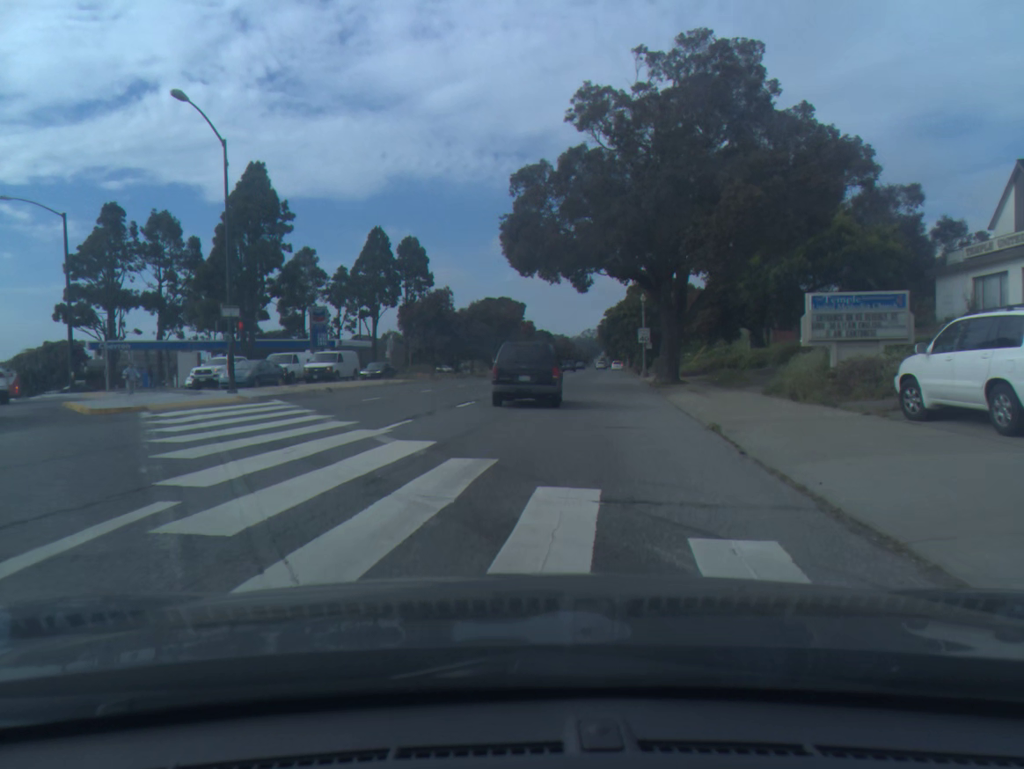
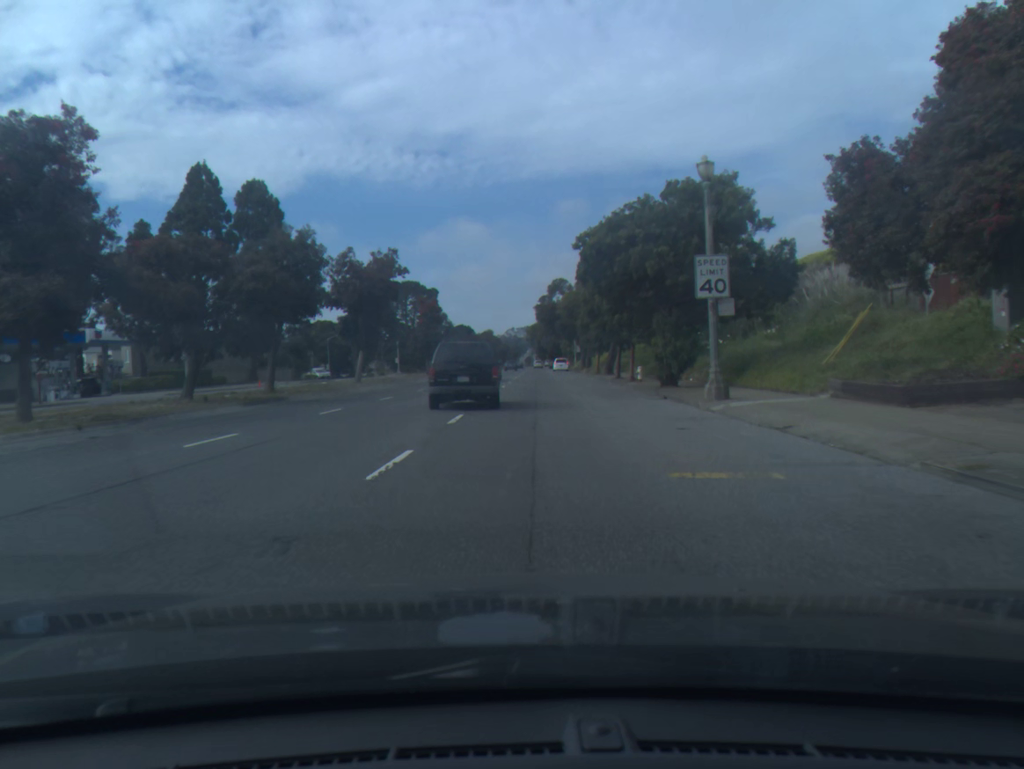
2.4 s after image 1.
(+2.6, +41.1) m; +6°
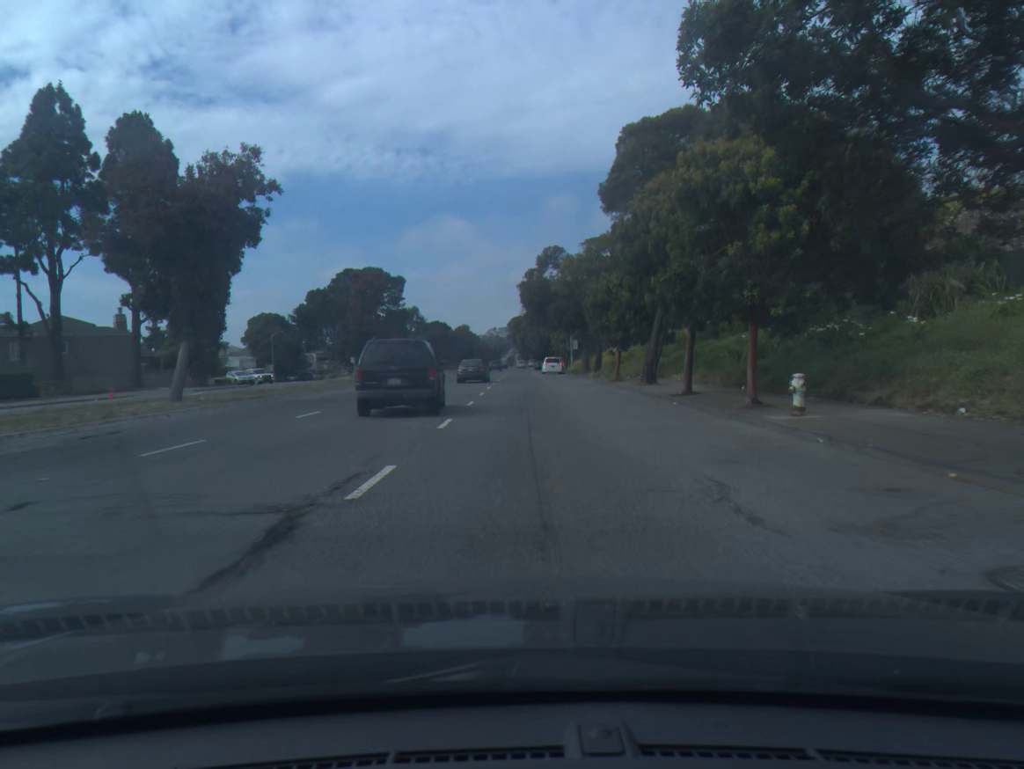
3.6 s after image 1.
(+0.3, +23.2) m; +1°
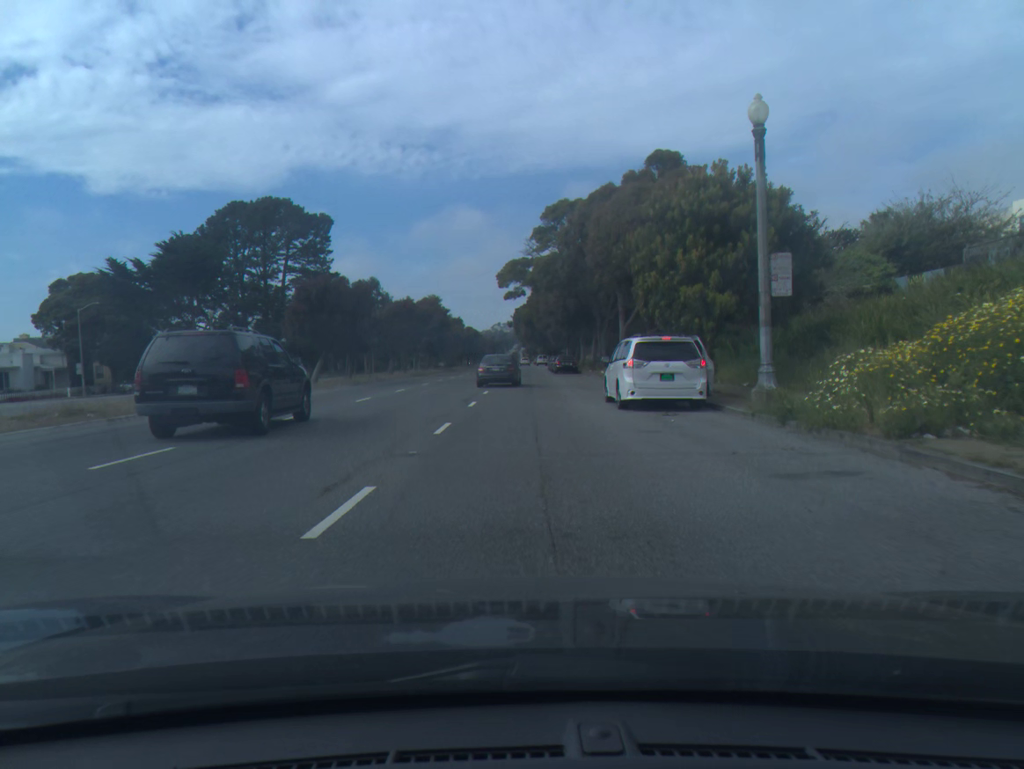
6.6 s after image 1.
(+0.1, +60.1) m; 0°
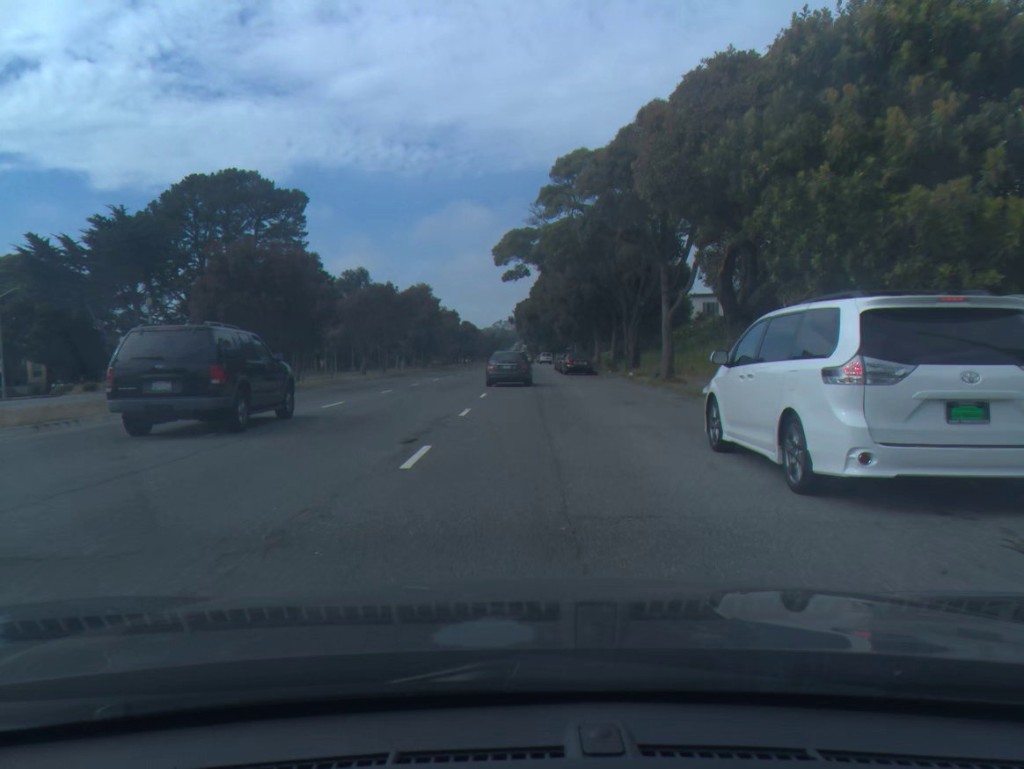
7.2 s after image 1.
(0.0, +11.8) m; 0°
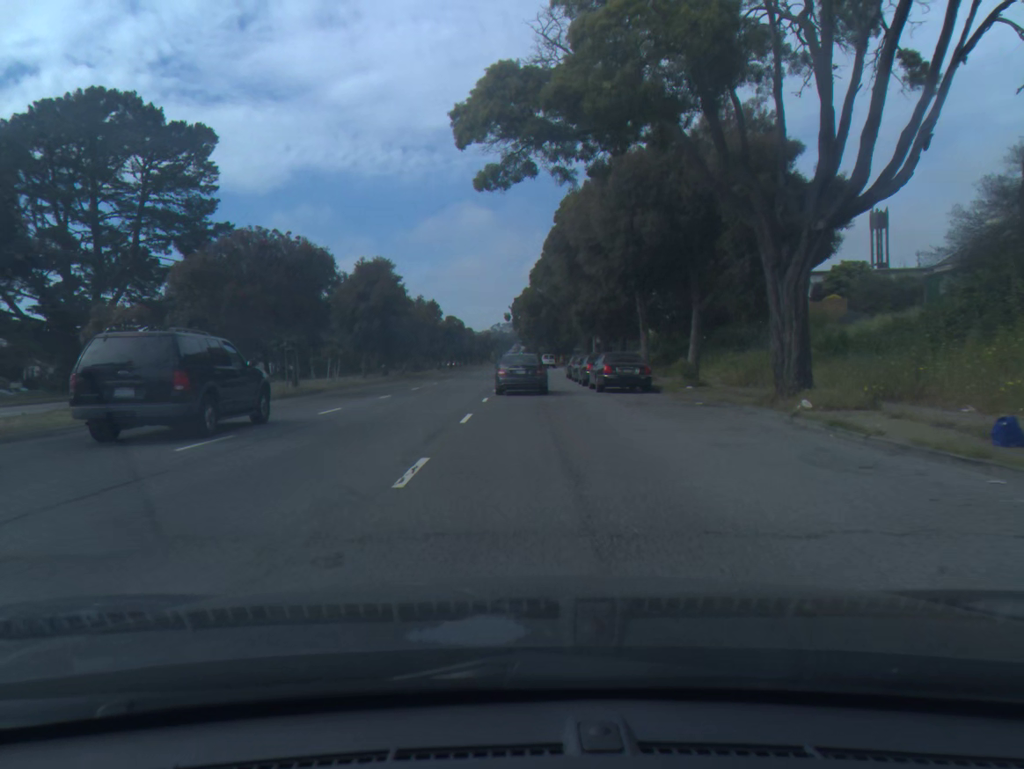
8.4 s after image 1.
(+0.1, +23.3) m; 0°
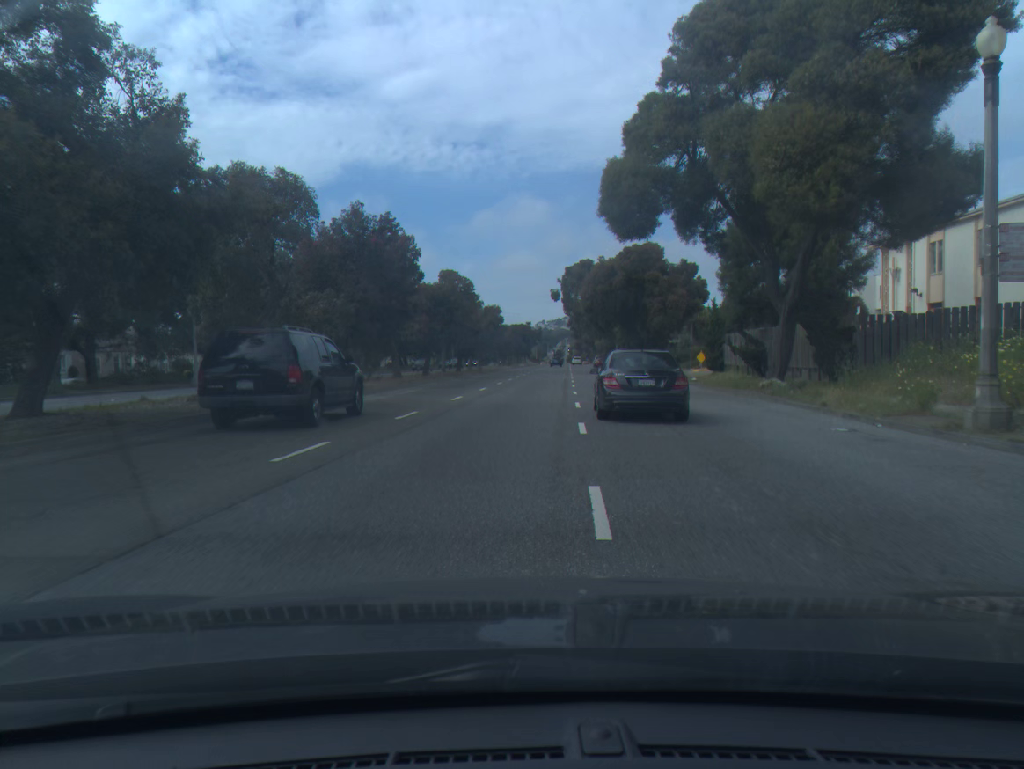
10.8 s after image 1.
(-1.0, +46.5) m; -3°
